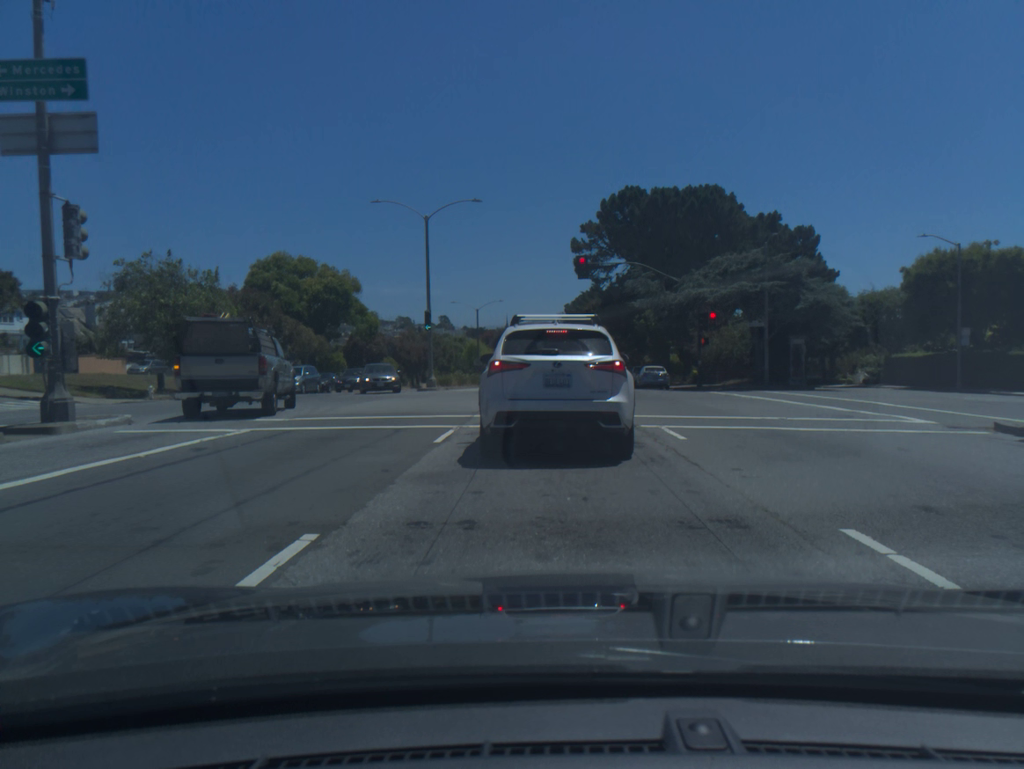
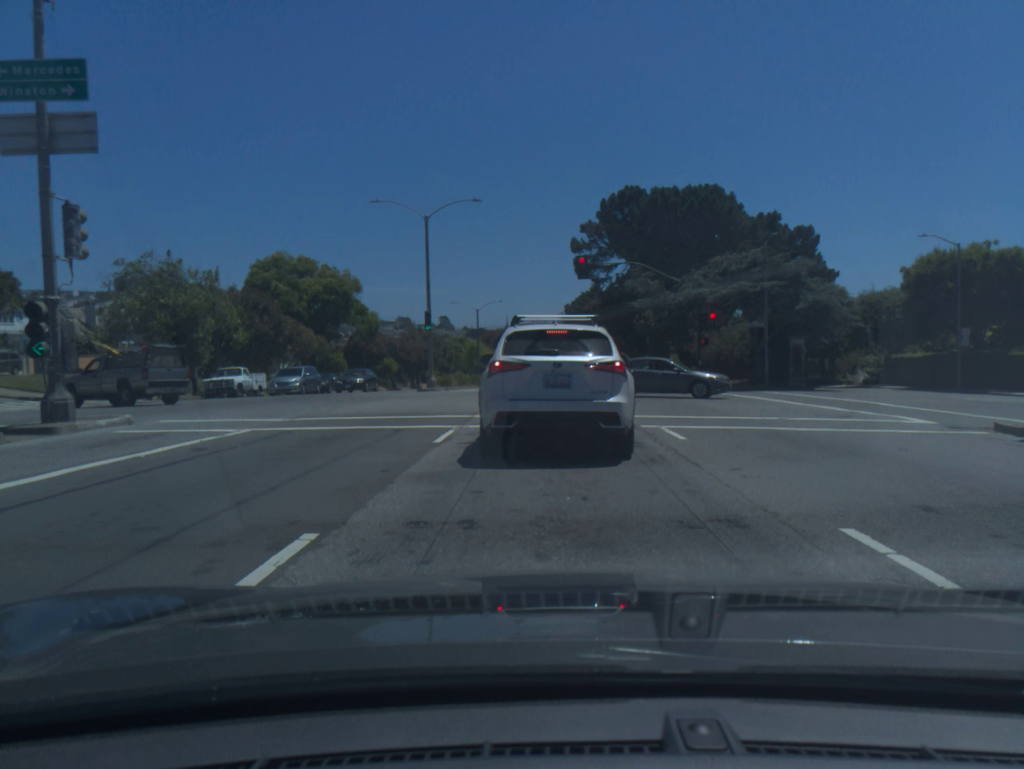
(+0.1, +0.1) m; 0°
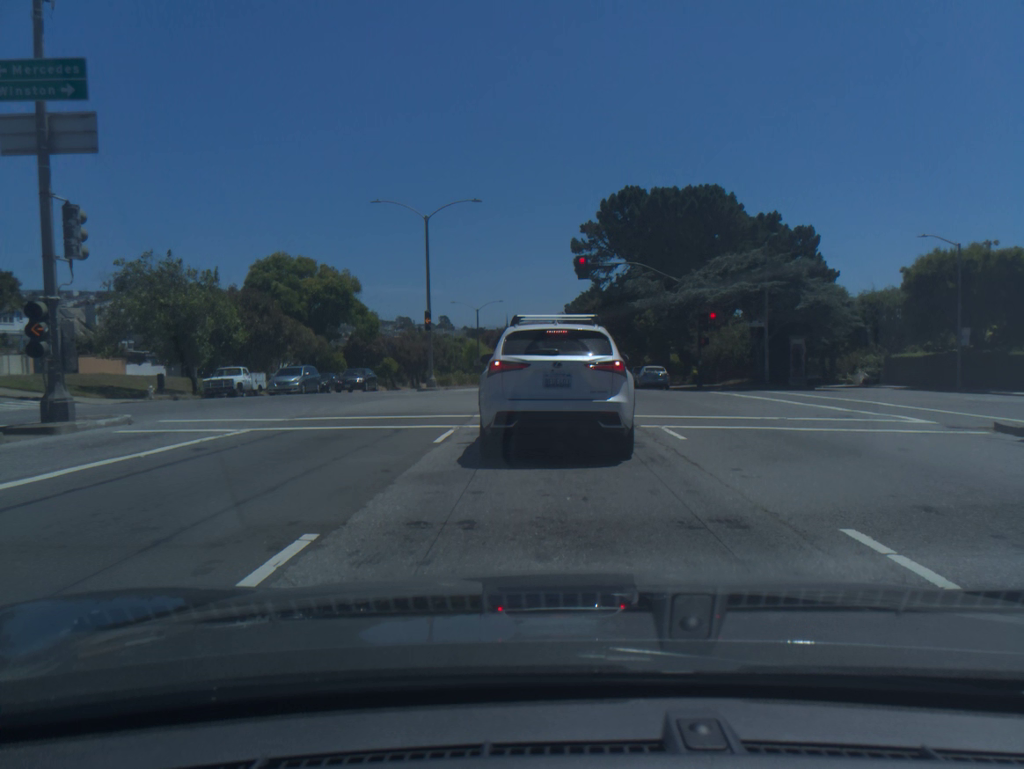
(-0.1, -0.1) m; 0°
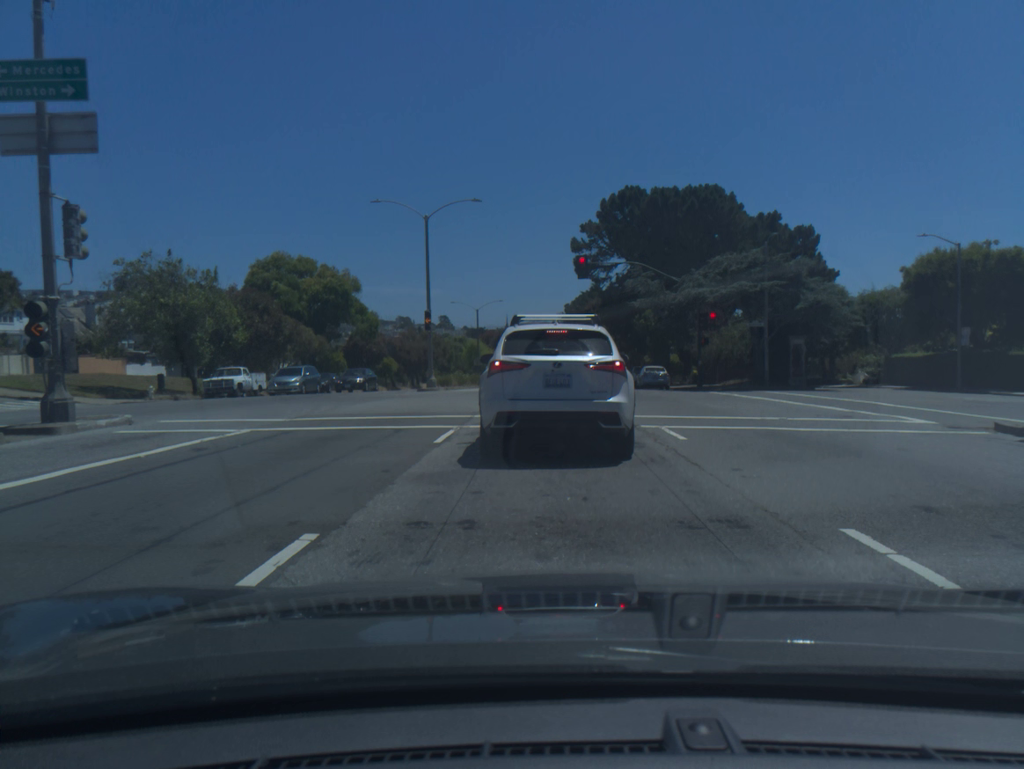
(-0.1, -0.1) m; 0°
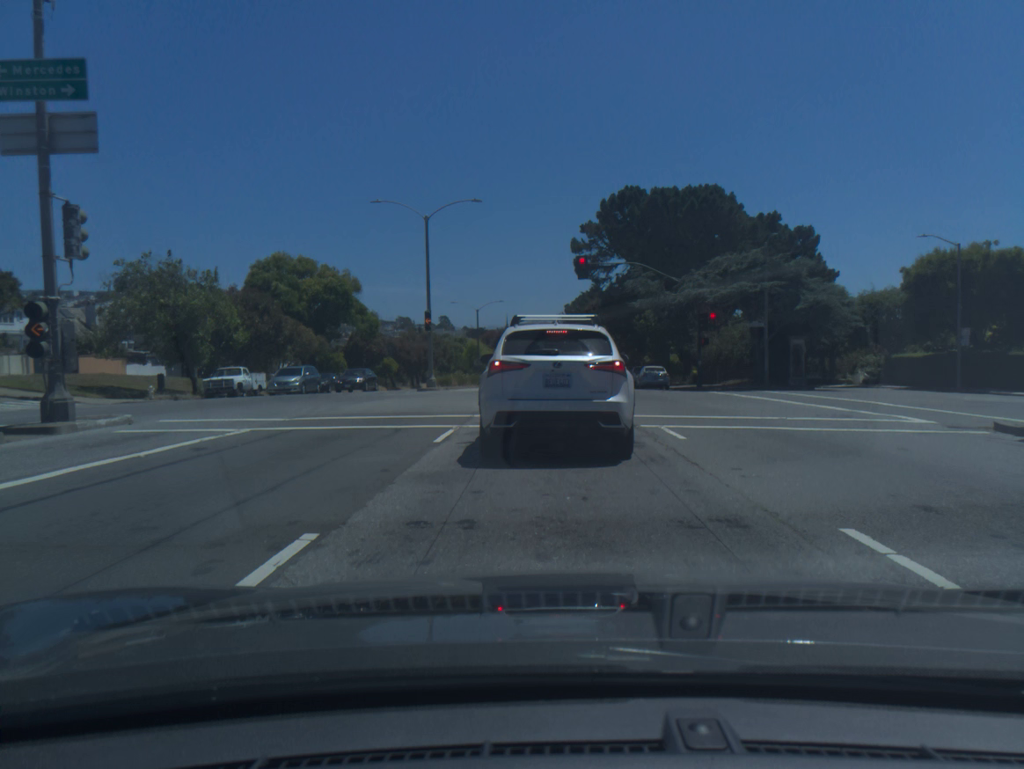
(-0.1, -0.1) m; 0°
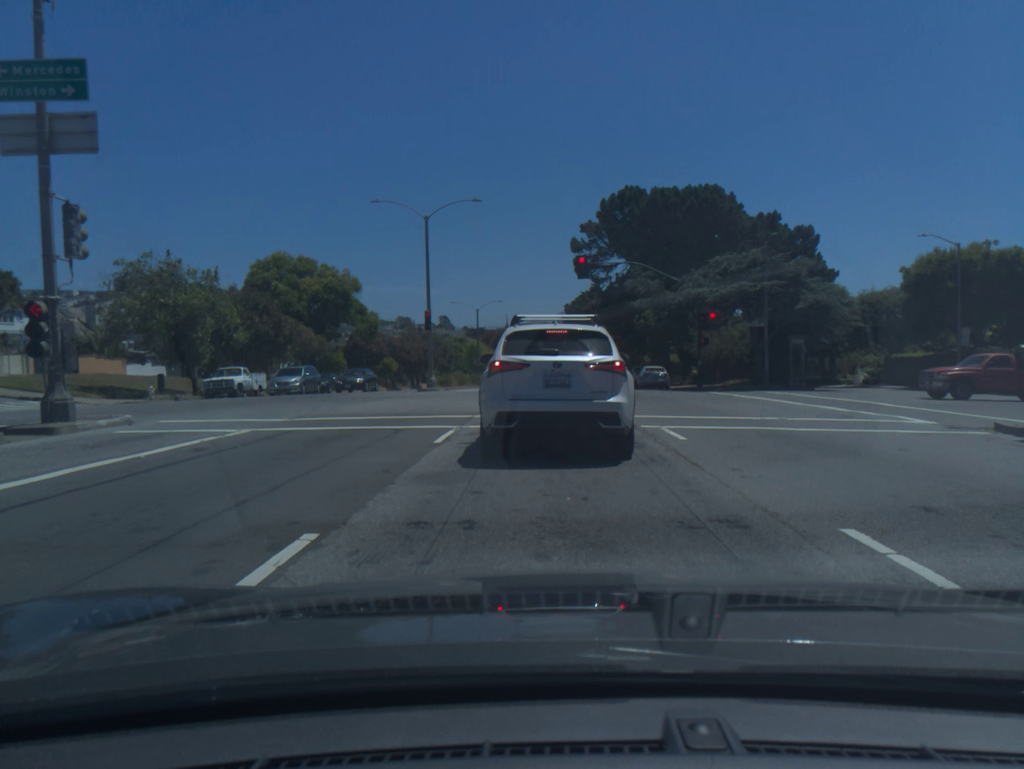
(-0.1, -0.2) m; 0°
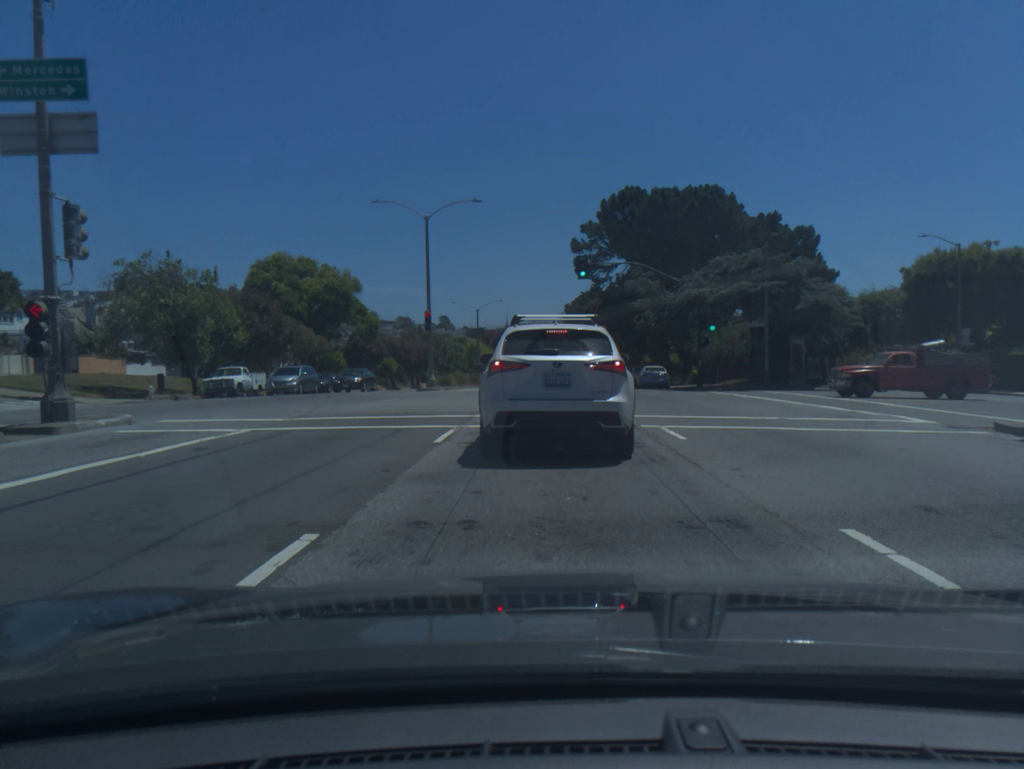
(0.0, 0.0) m; 0°
